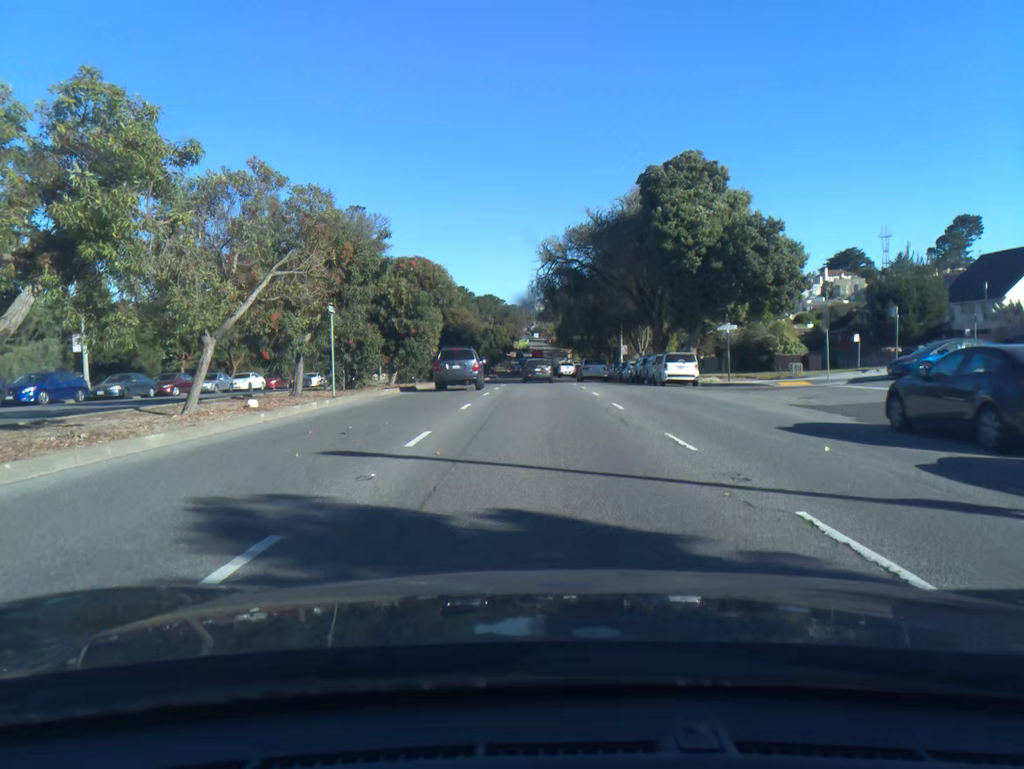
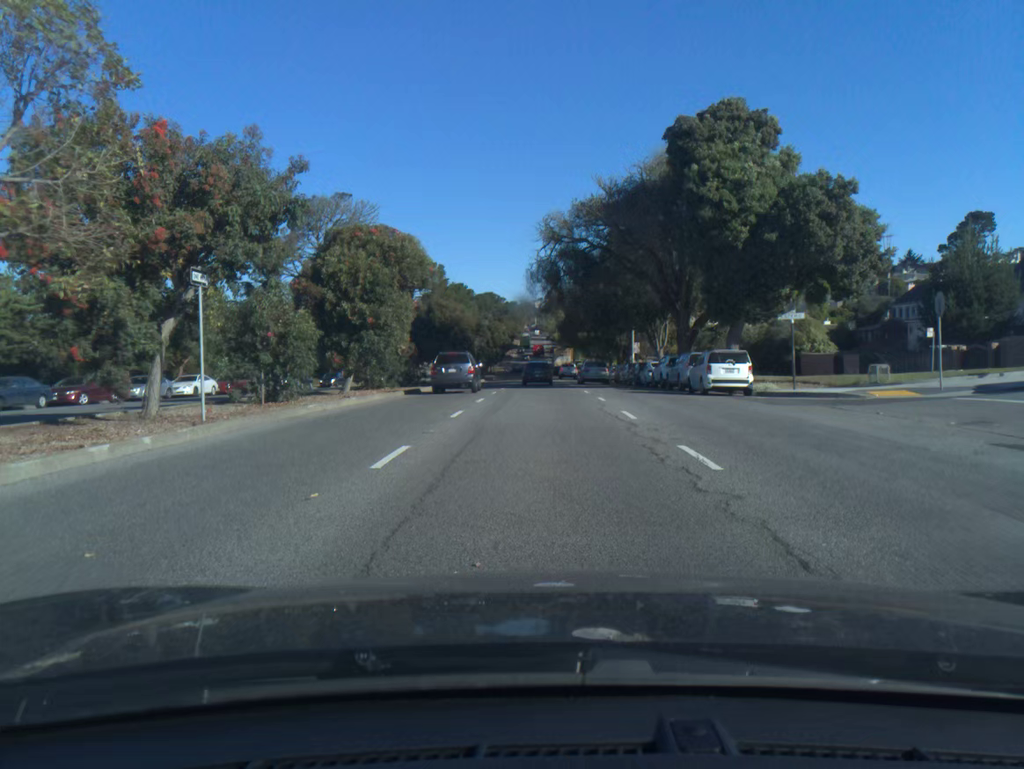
(0.0, +9.4) m; 0°
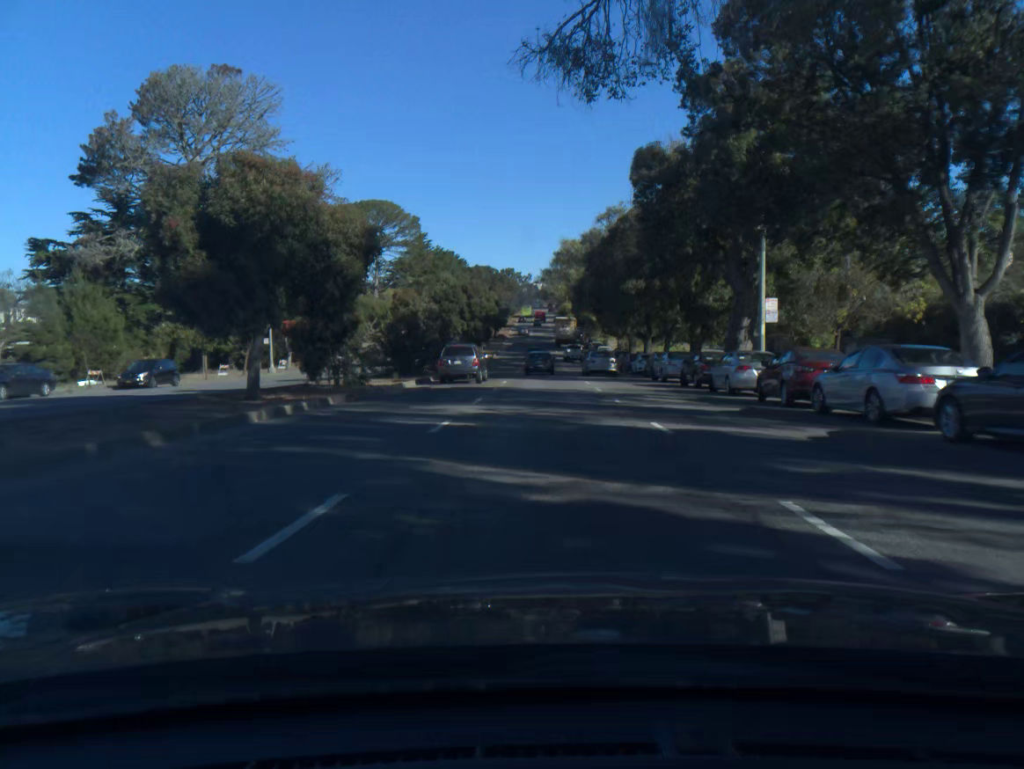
(-0.1, +39.3) m; 0°
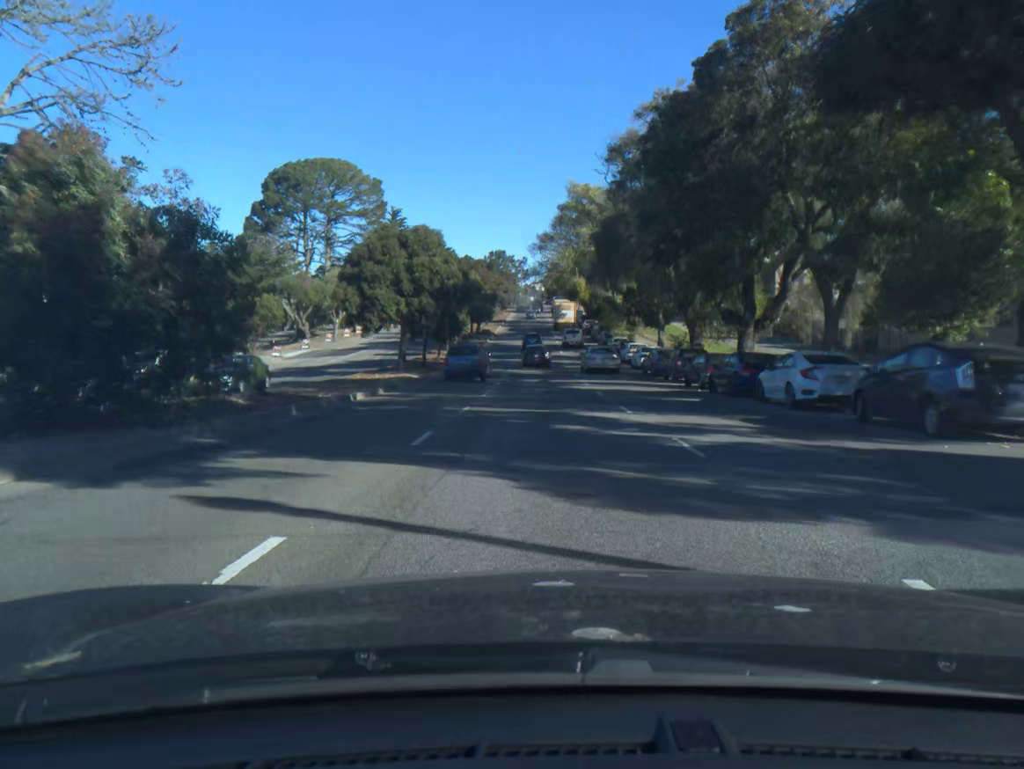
(+0.1, +31.2) m; 0°
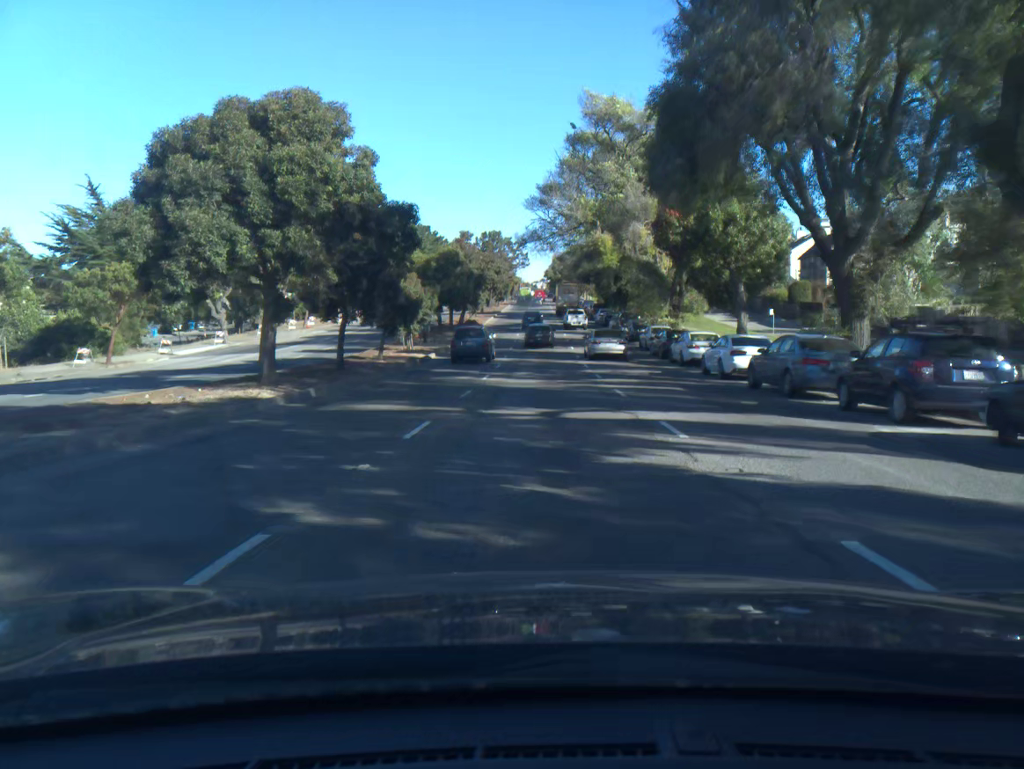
(0.0, +21.3) m; 0°
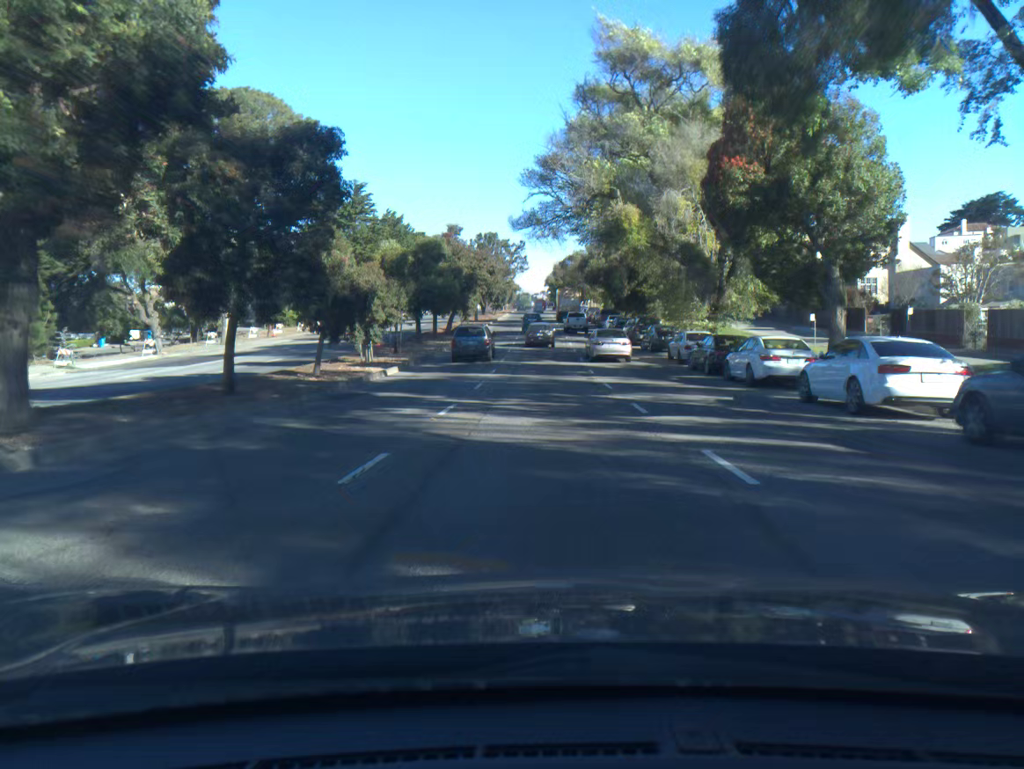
(0.0, +10.8) m; 0°
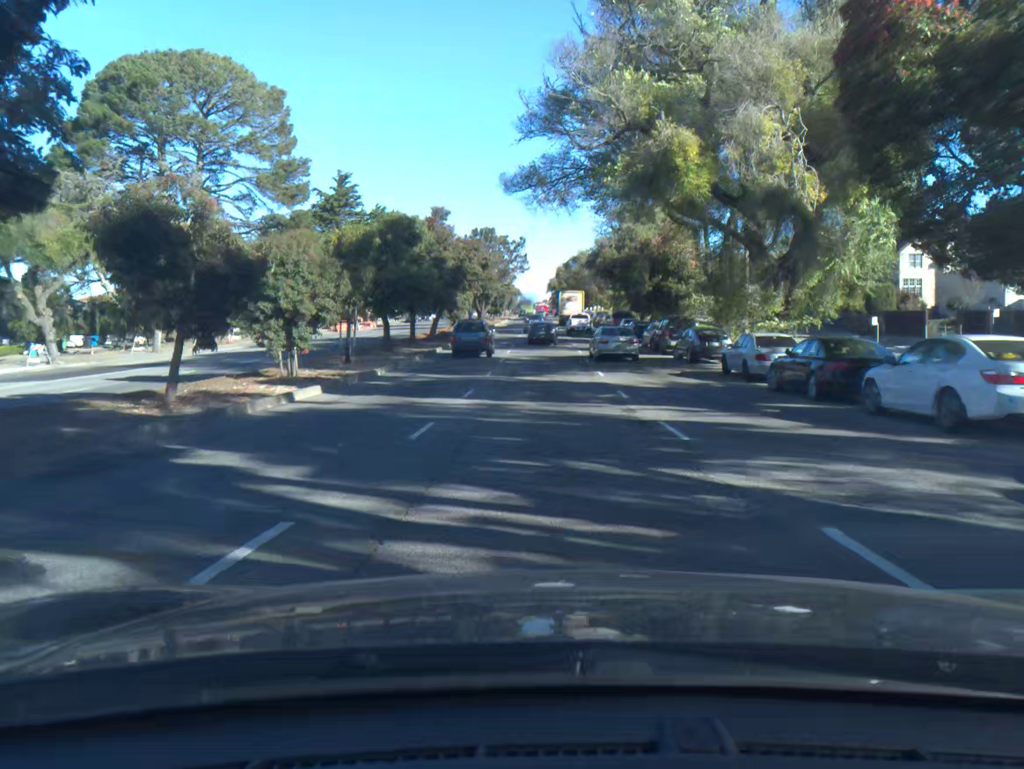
(0.0, +10.8) m; 0°
